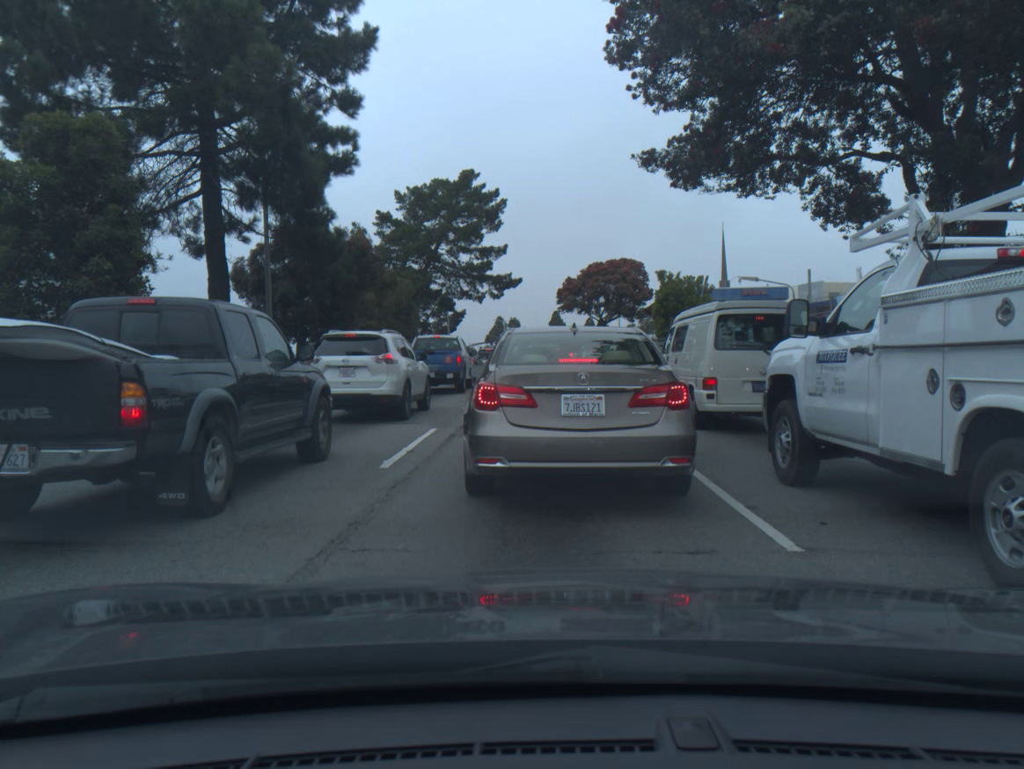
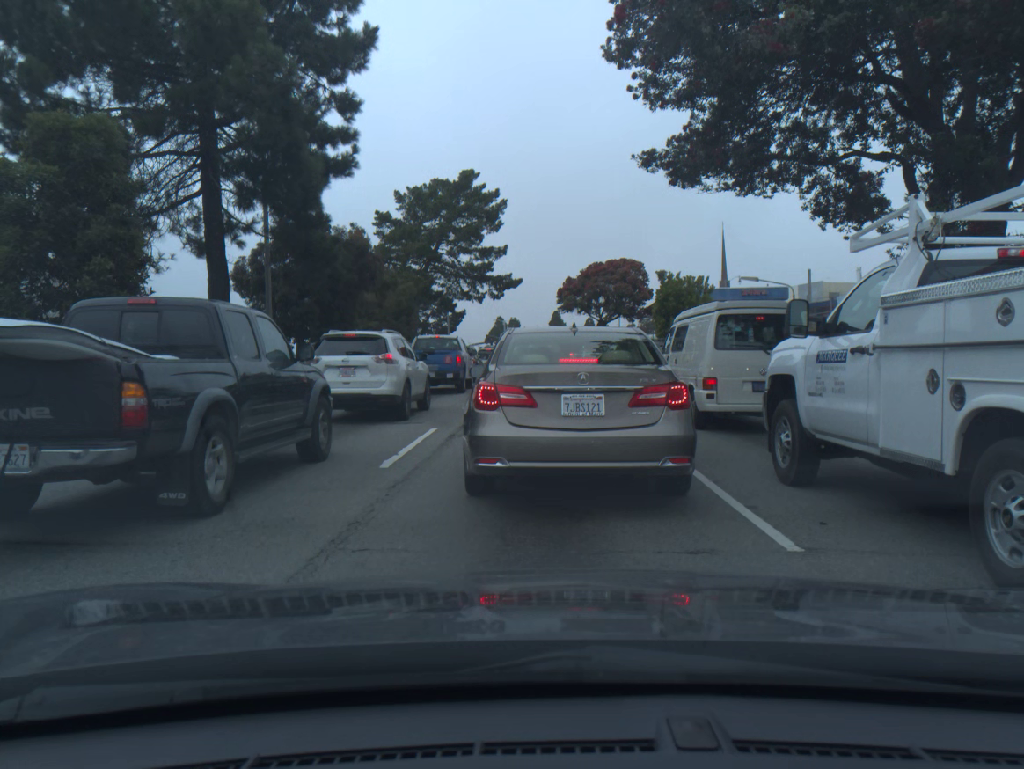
(0.0, 0.0) m; 0°
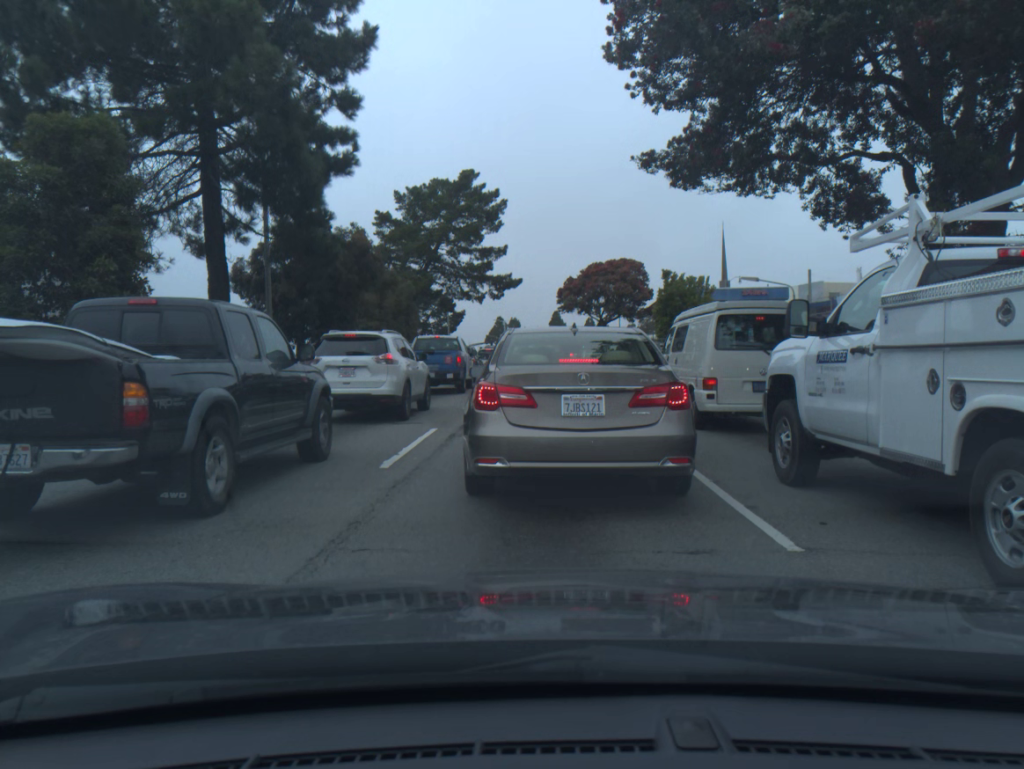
(0.0, 0.0) m; 0°
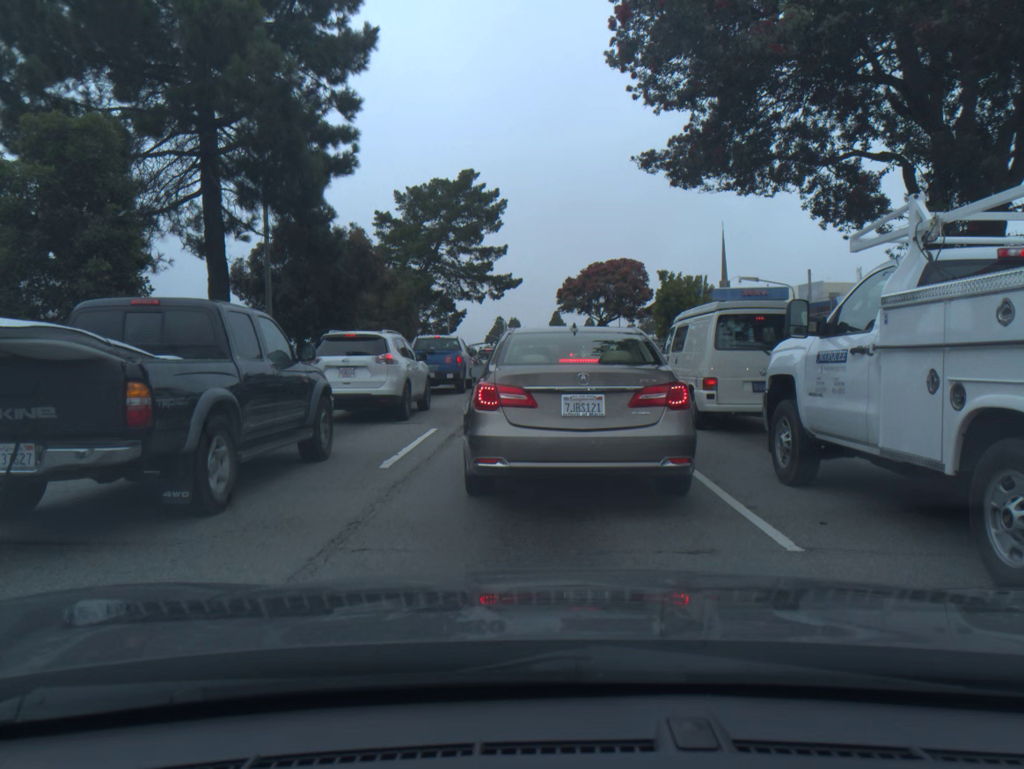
(0.0, 0.0) m; 0°
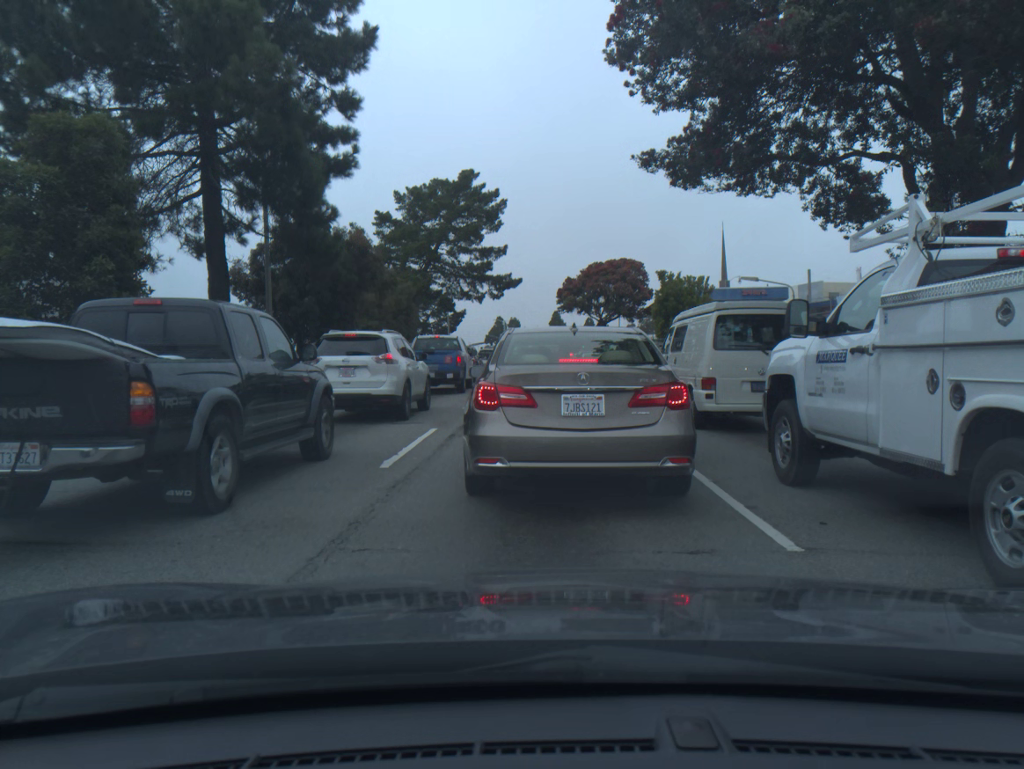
(0.0, 0.0) m; 0°
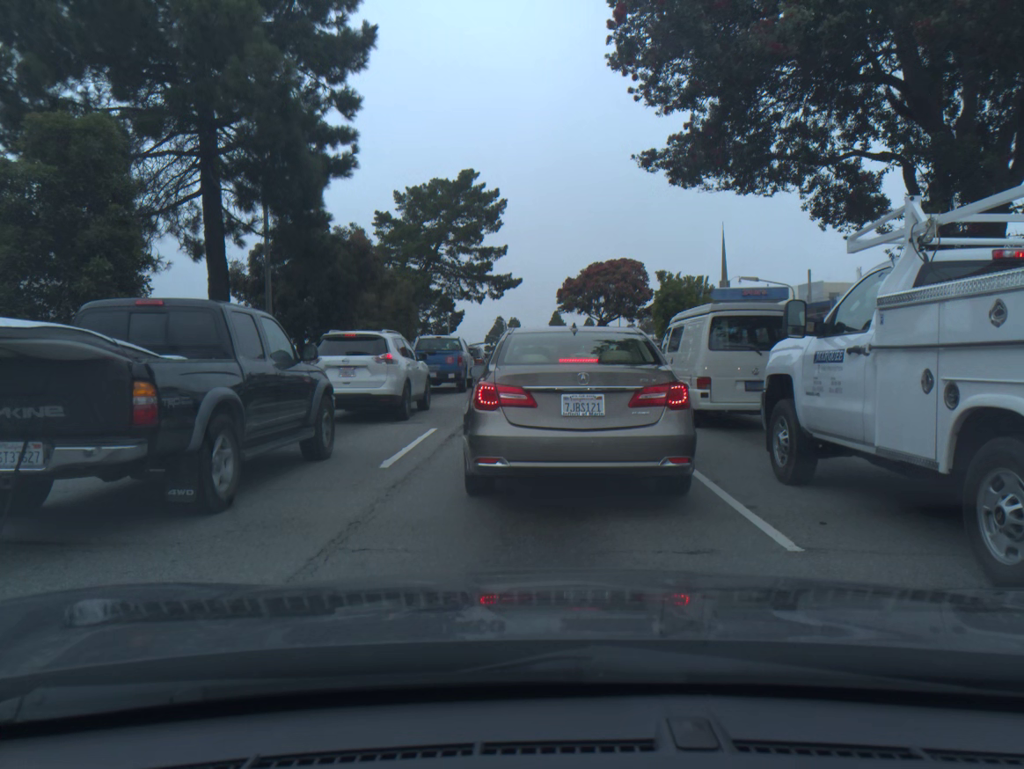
(0.0, 0.0) m; 0°
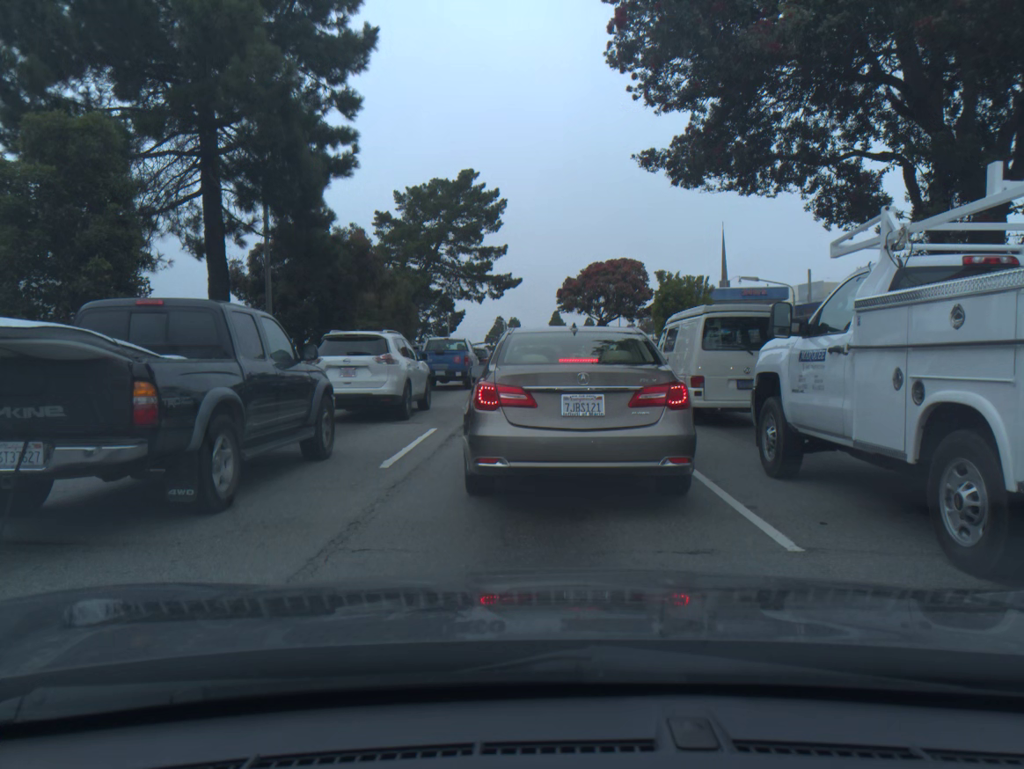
(0.0, 0.0) m; 0°
